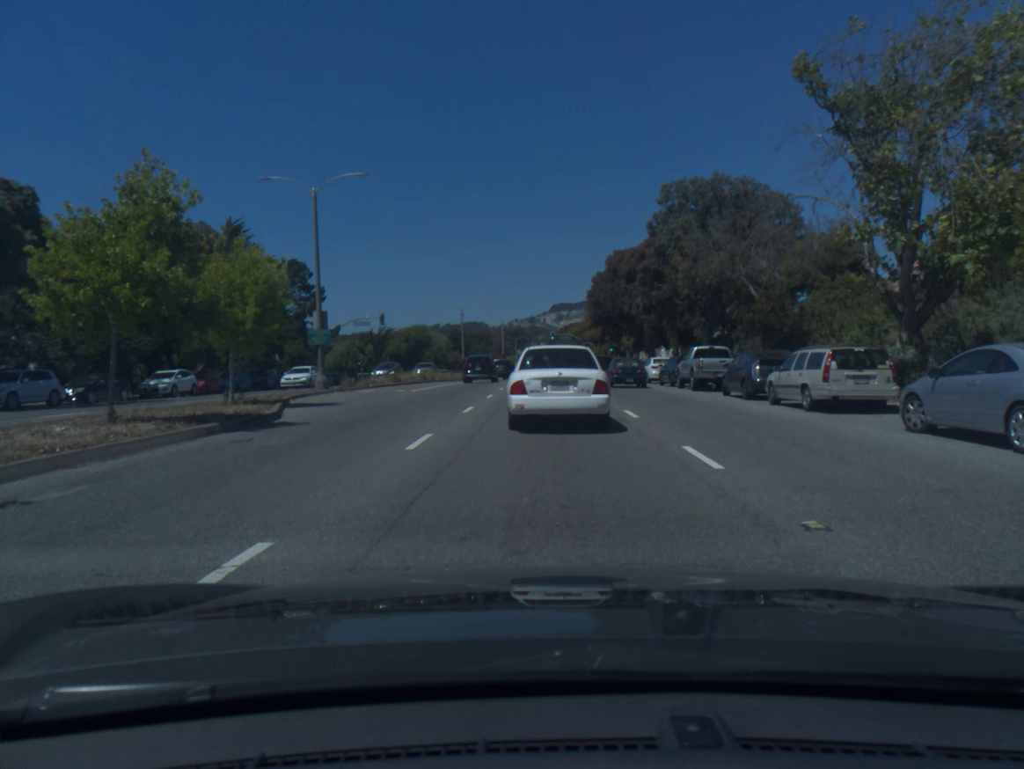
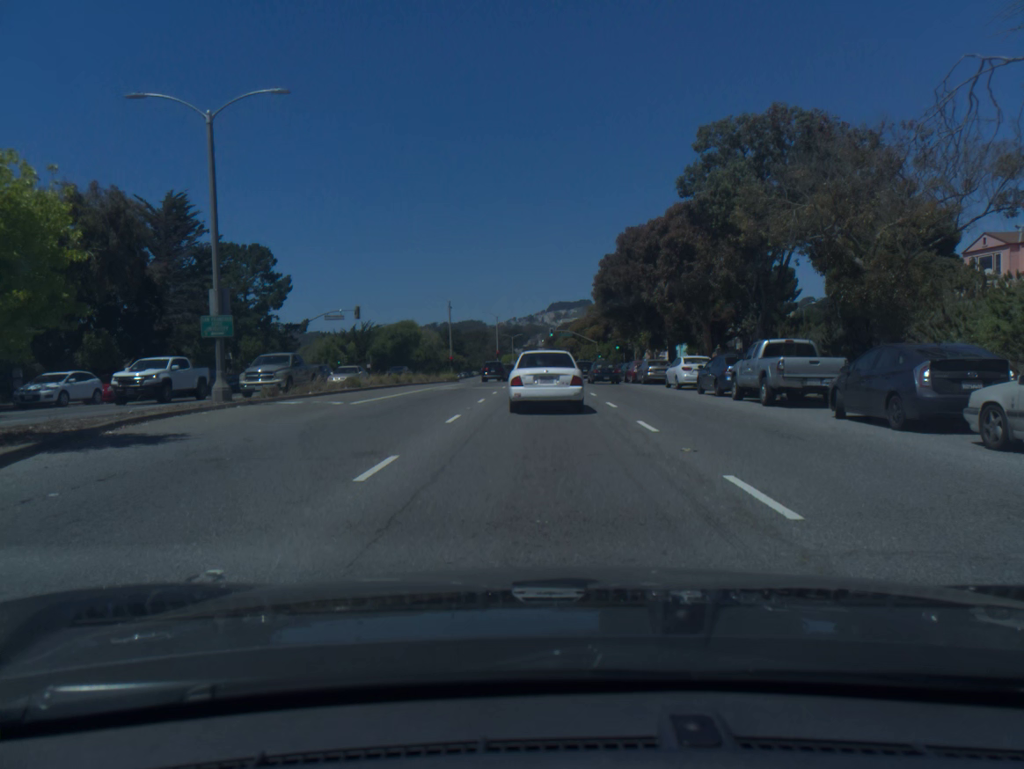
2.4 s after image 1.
(+0.1, +9.9) m; +1°
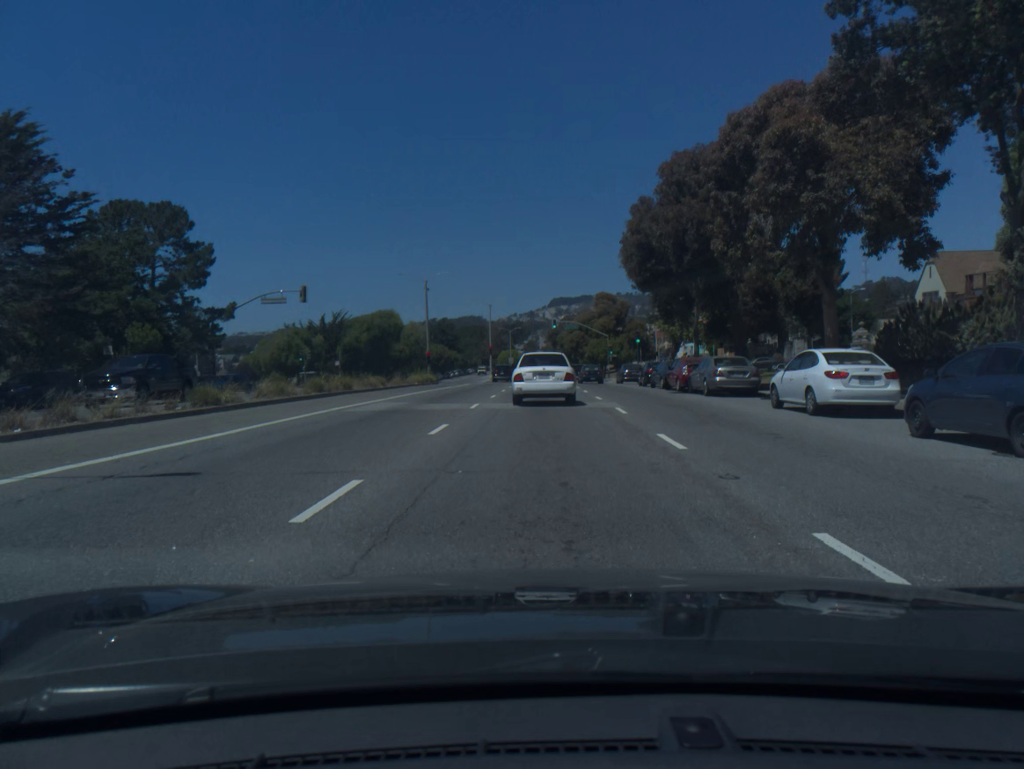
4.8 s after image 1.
(-0.1, +16.5) m; 0°
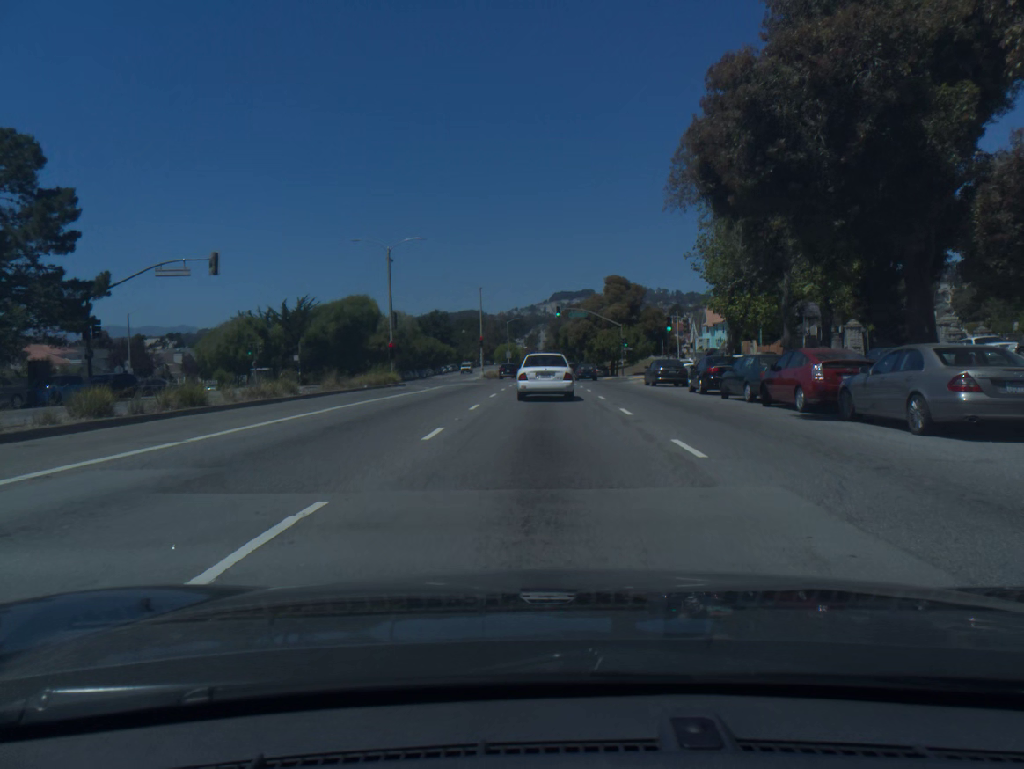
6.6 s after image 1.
(0.0, +15.8) m; 0°
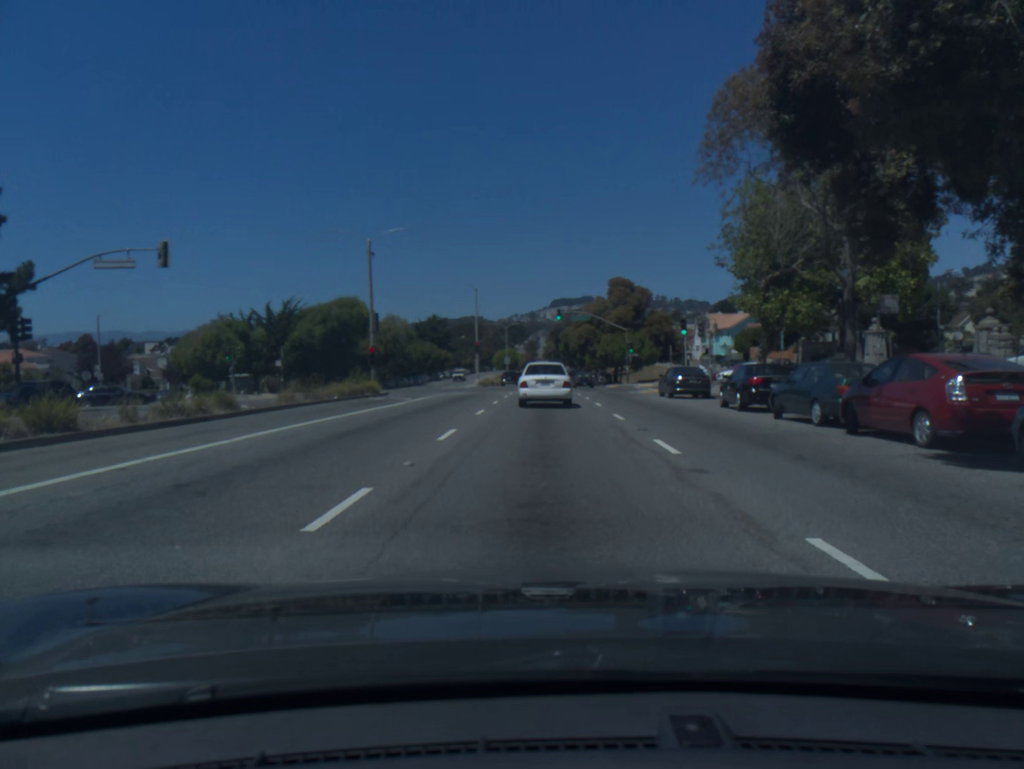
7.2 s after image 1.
(0.0, +5.9) m; 0°
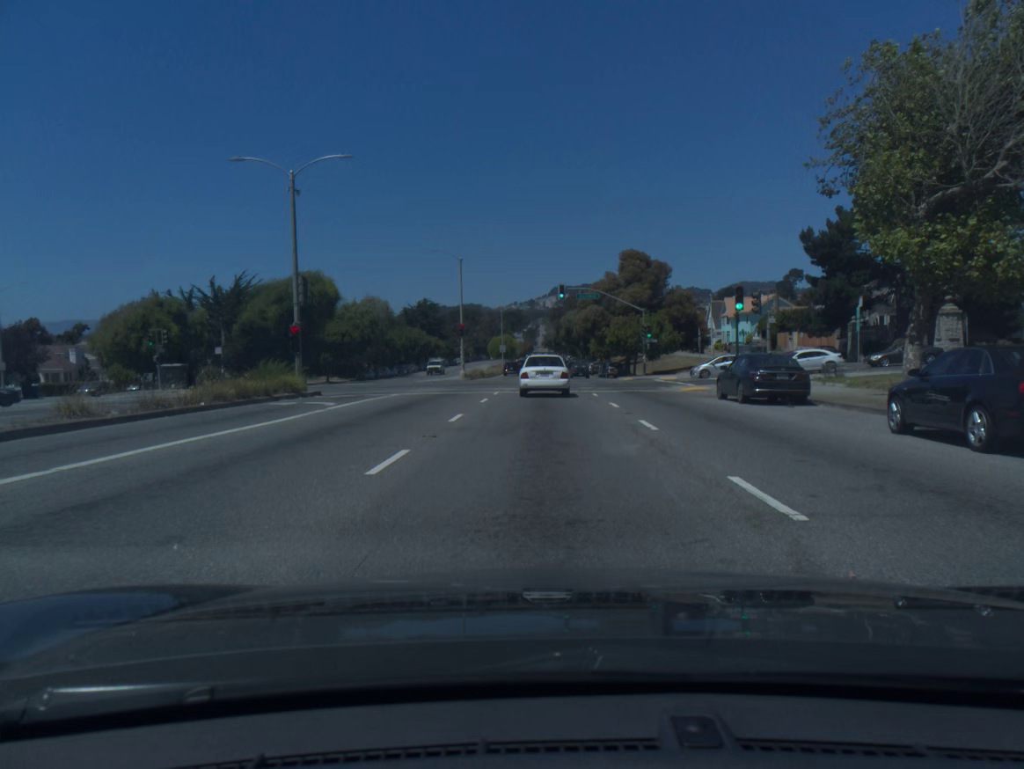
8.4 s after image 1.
(0.0, +12.6) m; 0°
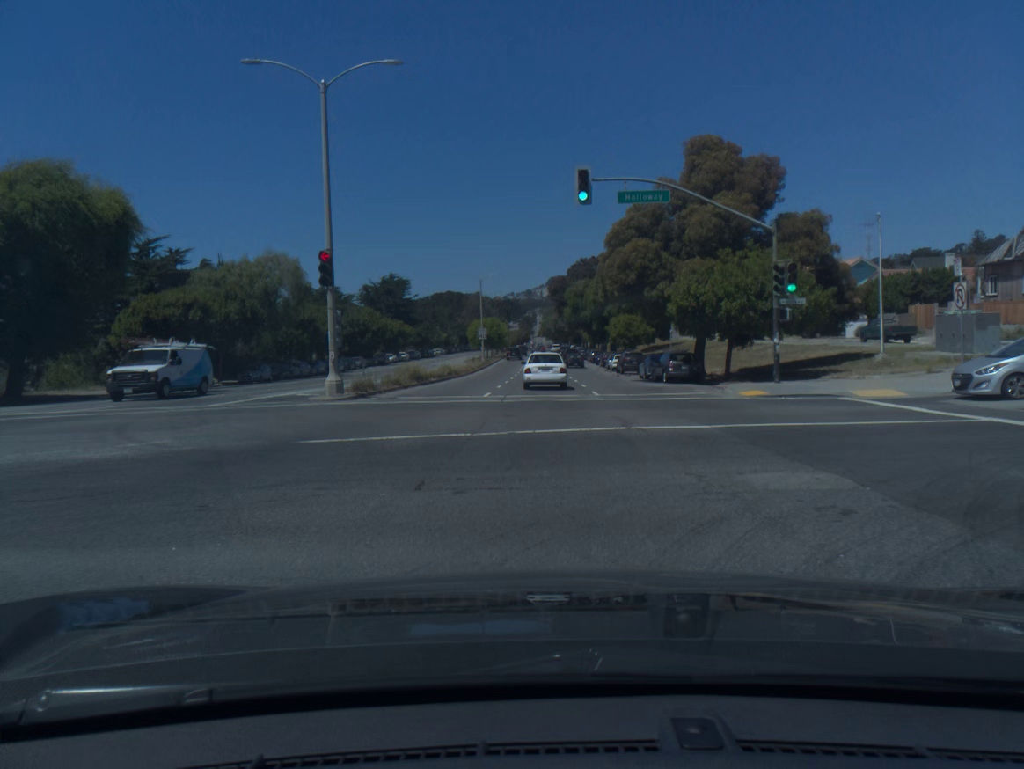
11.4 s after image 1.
(-0.1, +36.6) m; 0°
